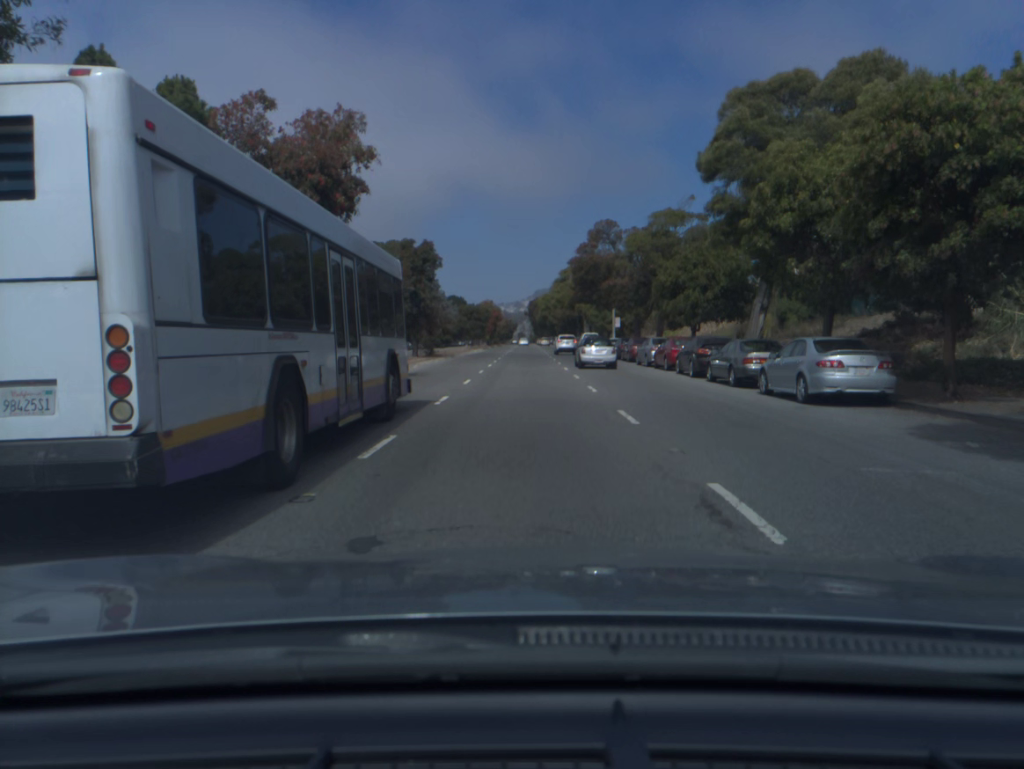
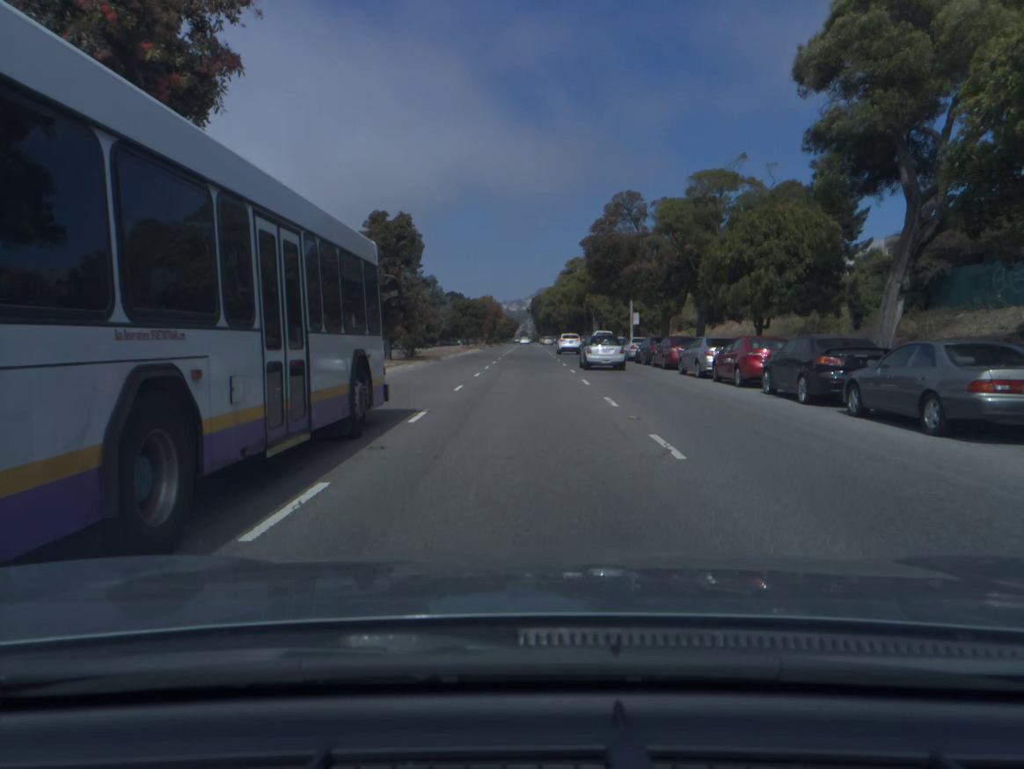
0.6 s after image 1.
(0.0, +11.1) m; 0°
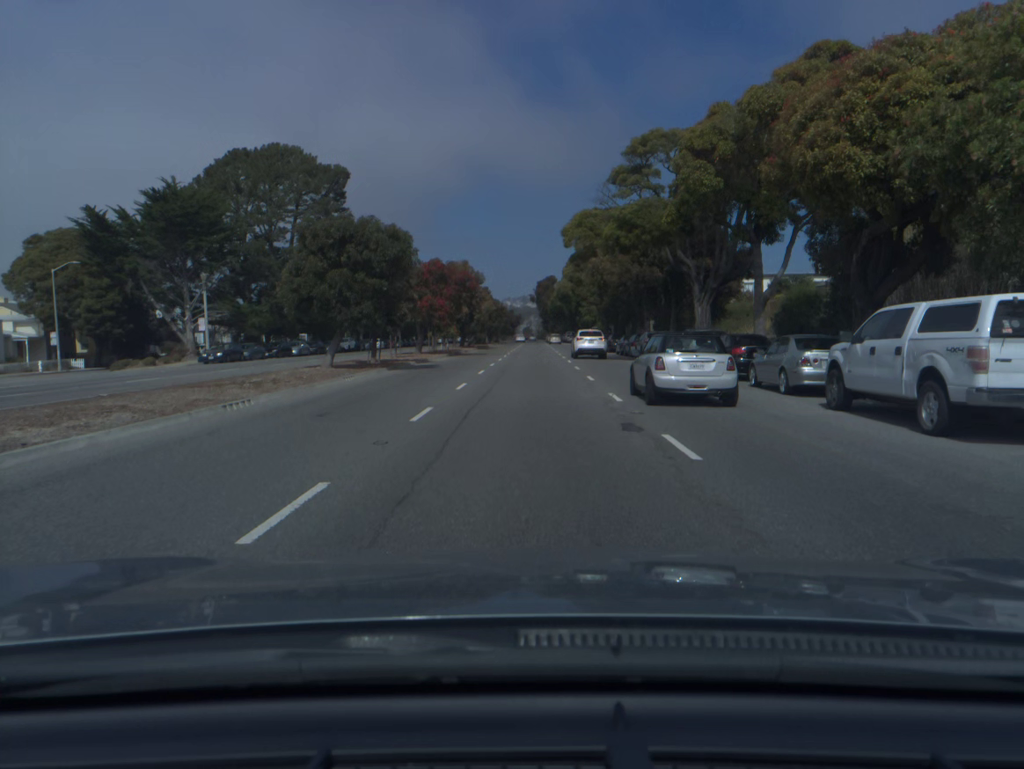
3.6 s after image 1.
(-0.1, +58.8) m; 0°
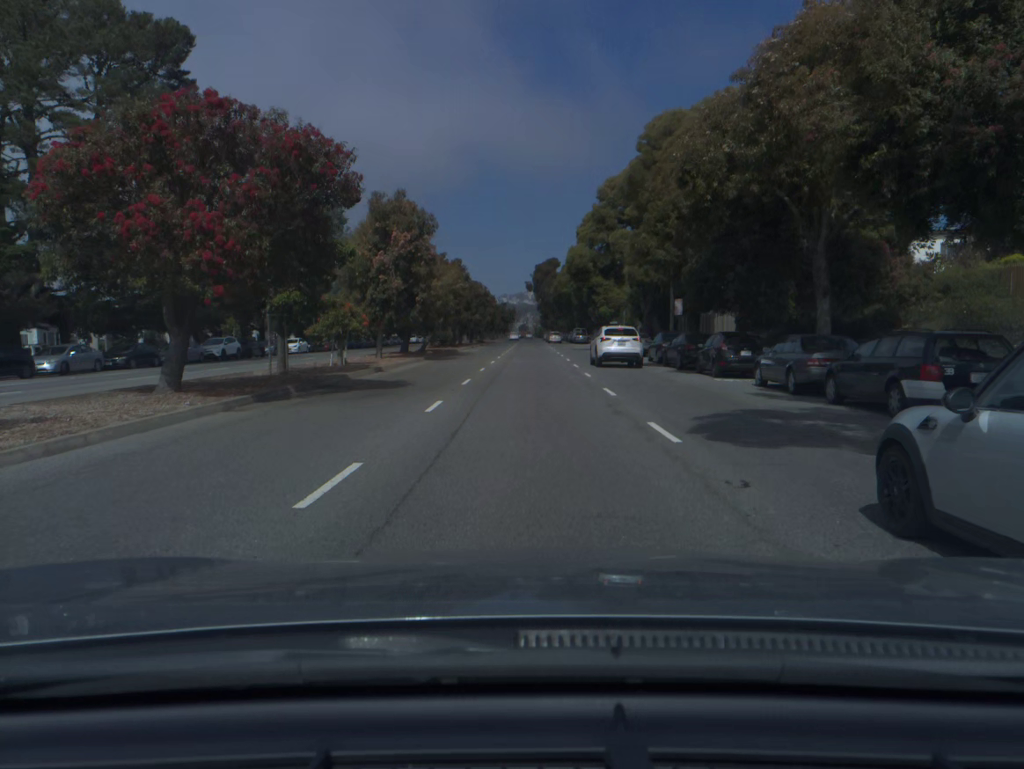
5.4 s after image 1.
(0.0, +35.7) m; 0°
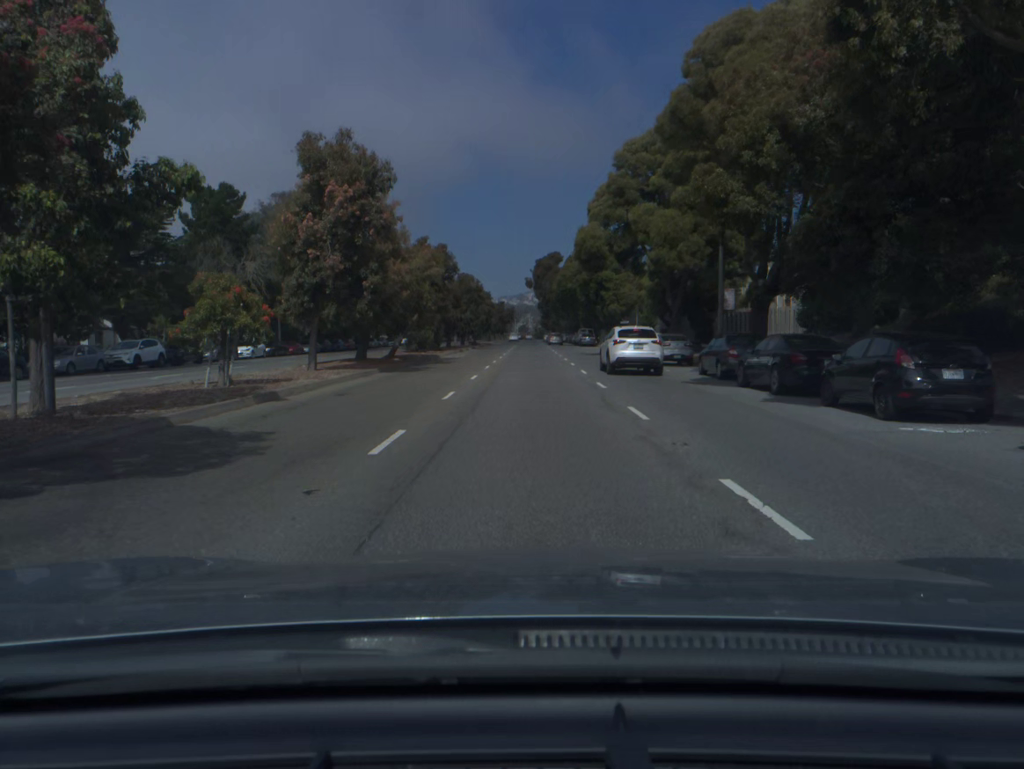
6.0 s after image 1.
(0.0, +12.0) m; 0°
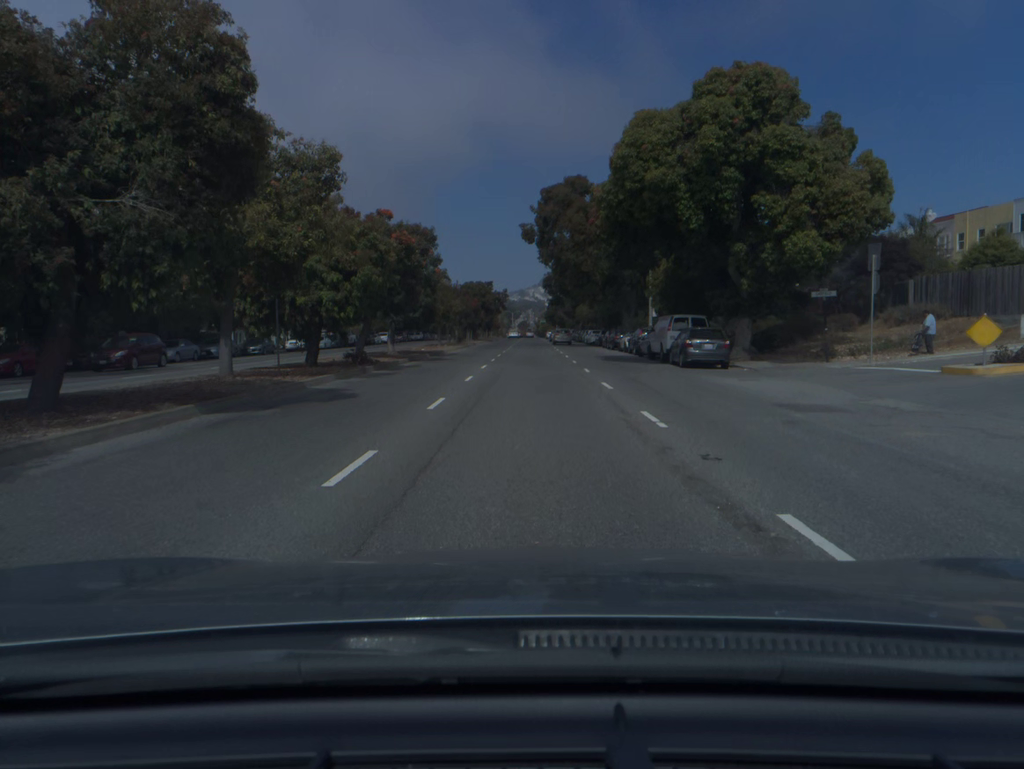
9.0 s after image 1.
(-0.1, +60.3) m; 0°
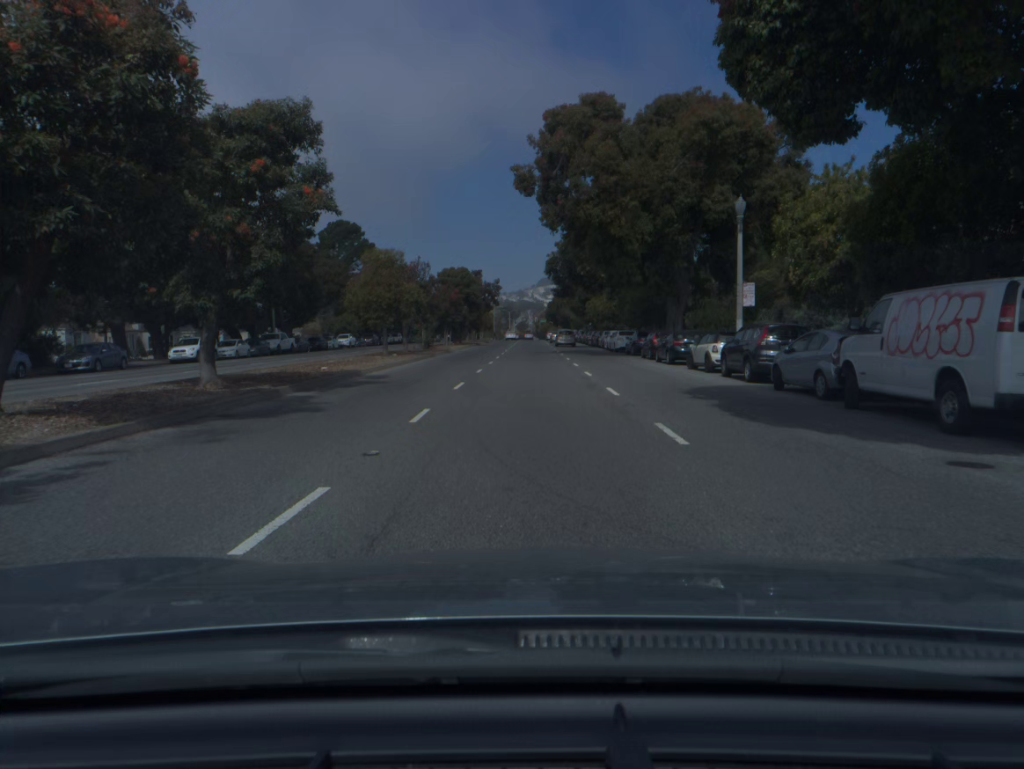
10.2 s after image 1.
(0.0, +24.0) m; 0°
